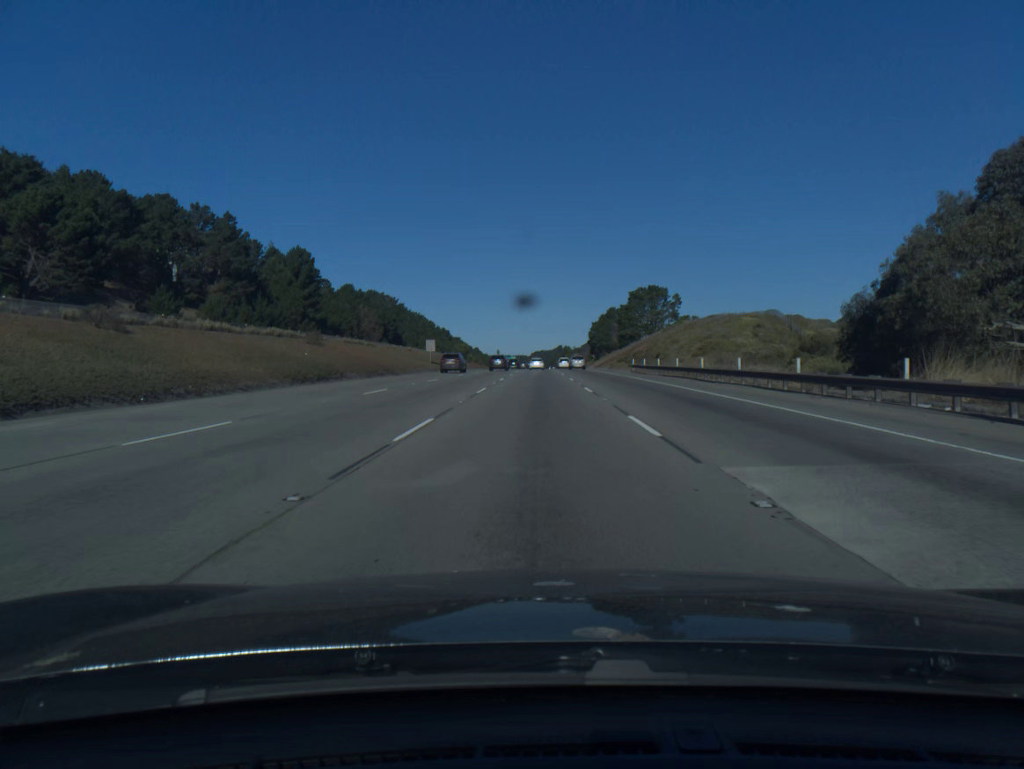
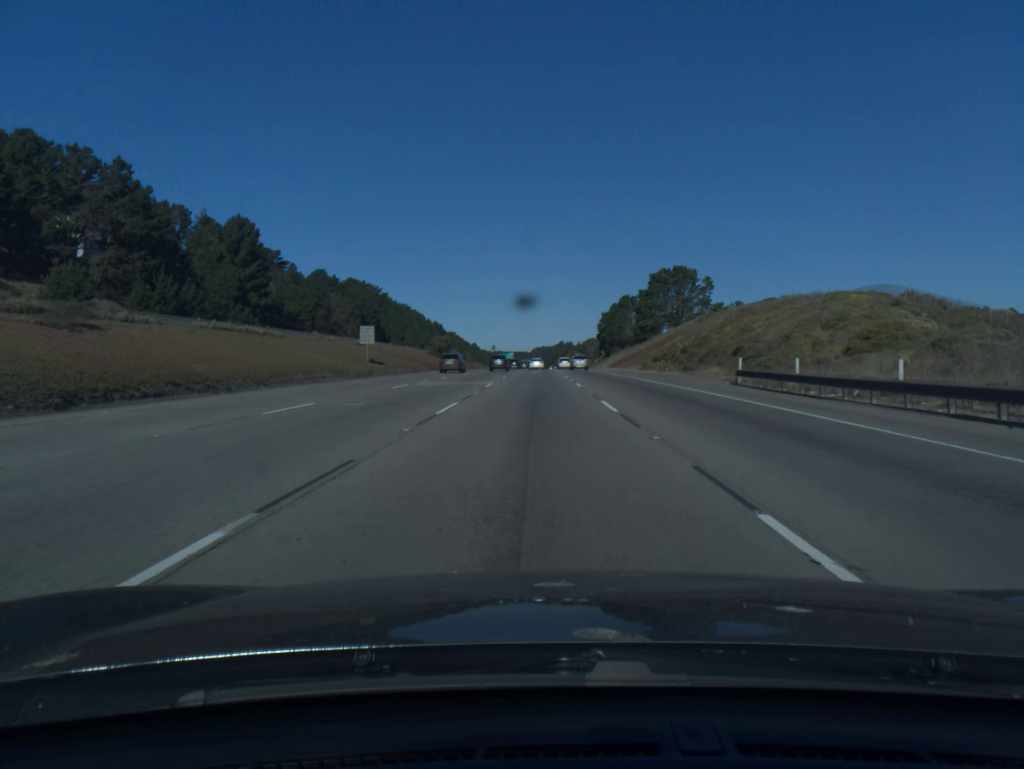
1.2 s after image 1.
(0.0, +38.5) m; 0°
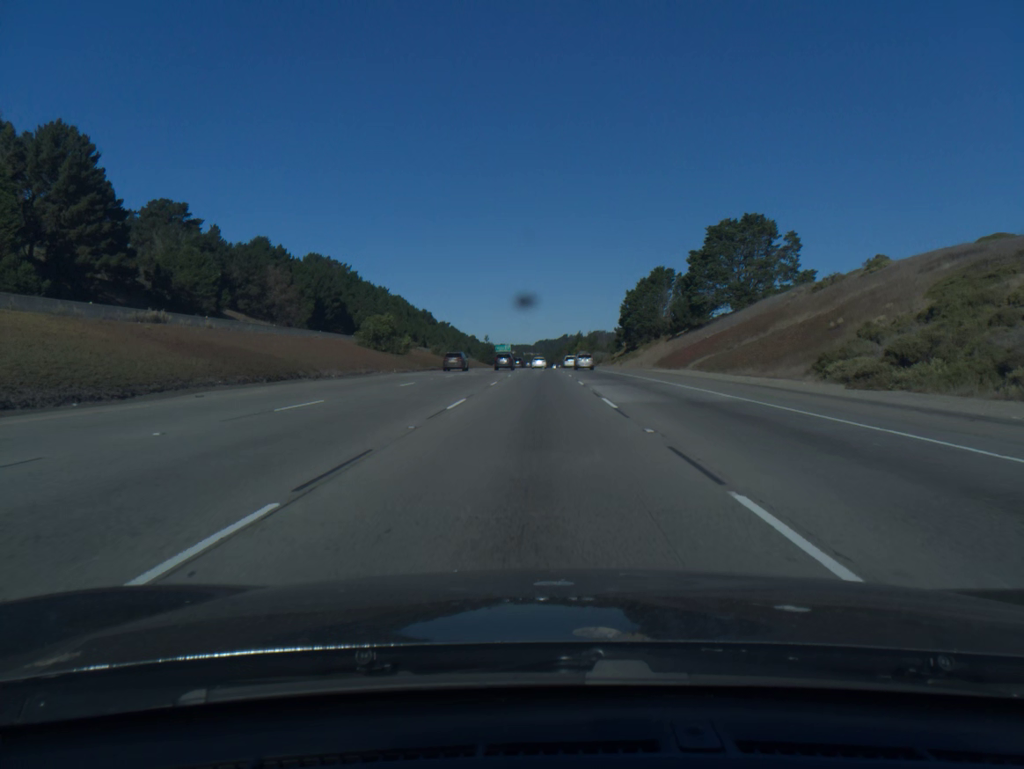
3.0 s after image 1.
(-0.1, +57.8) m; 0°
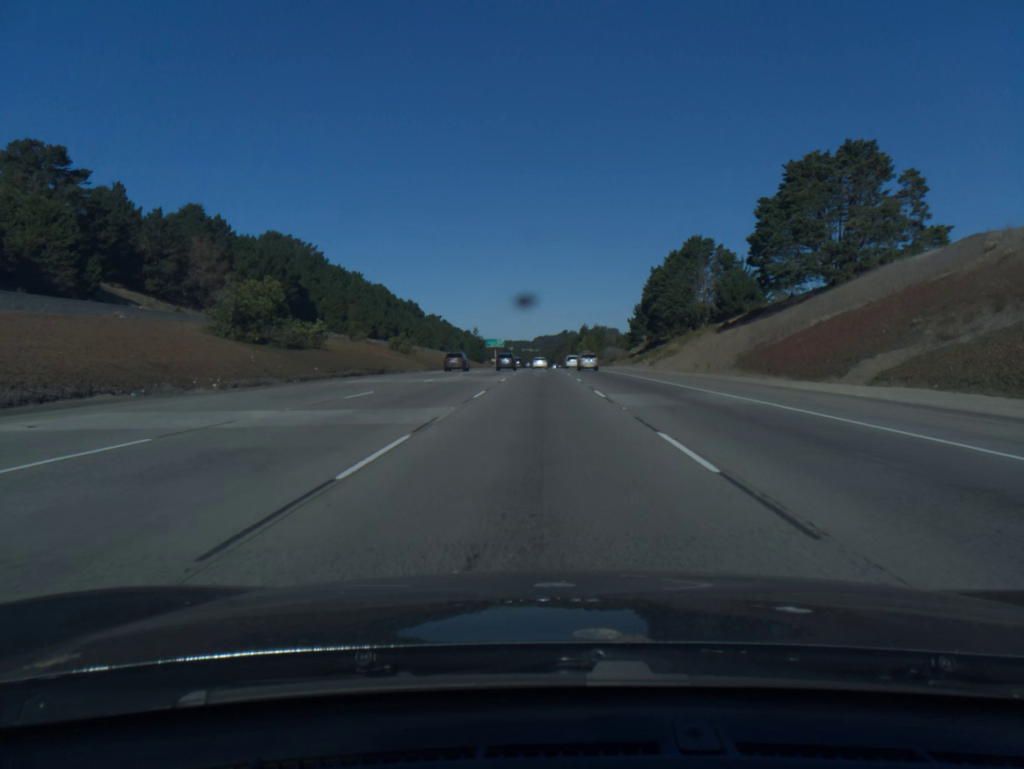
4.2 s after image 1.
(0.0, +38.6) m; 0°
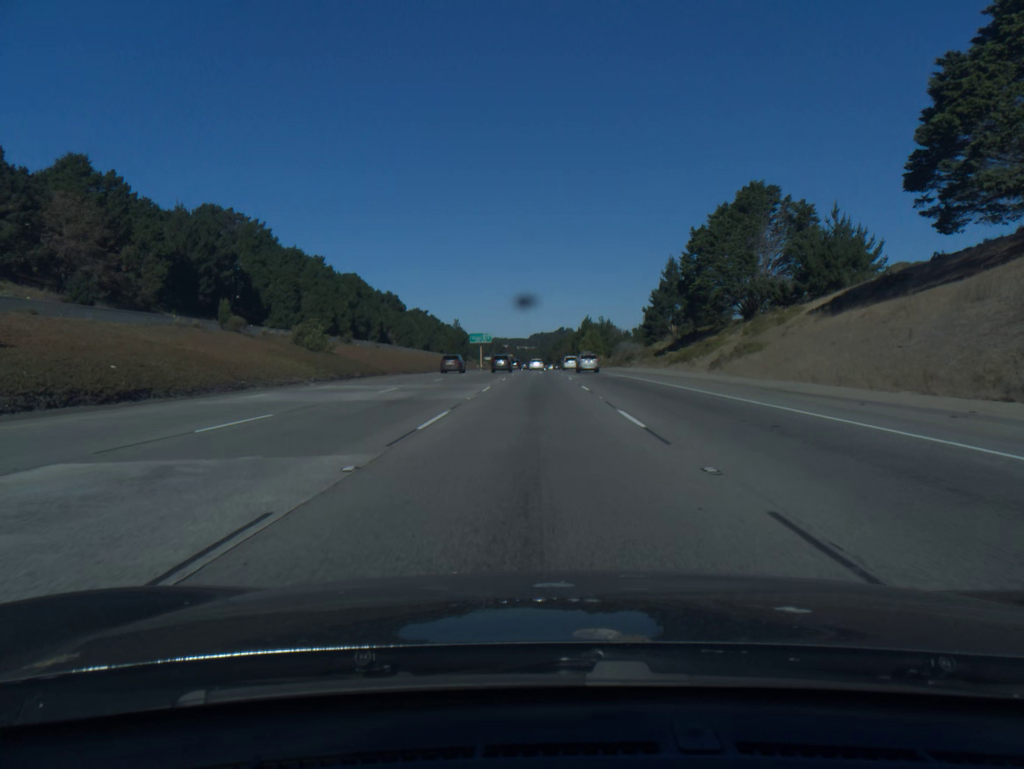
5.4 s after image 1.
(+0.1, +38.6) m; 0°
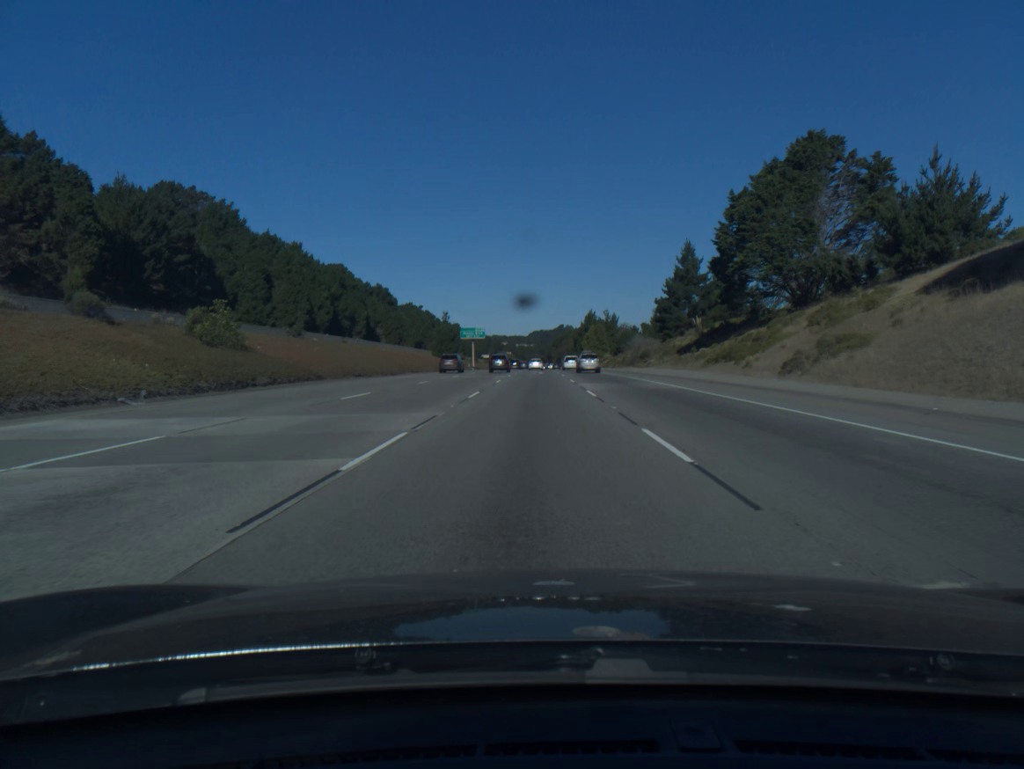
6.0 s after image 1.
(0.0, +19.3) m; 0°
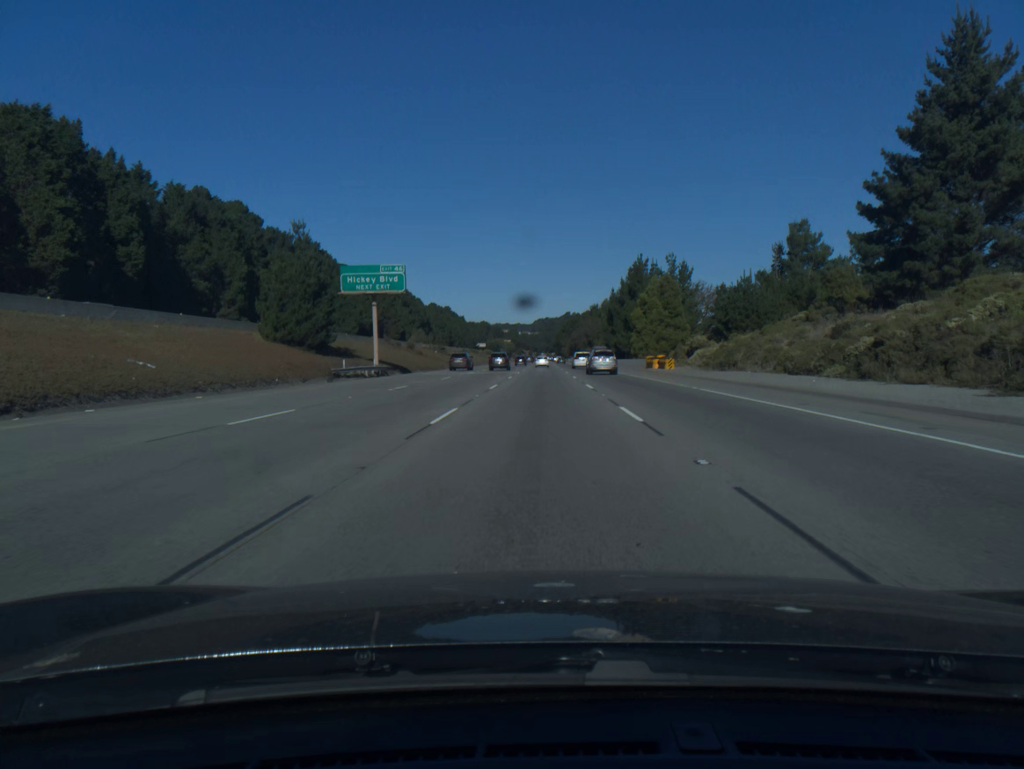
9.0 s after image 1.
(-0.3, +96.6) m; 0°
